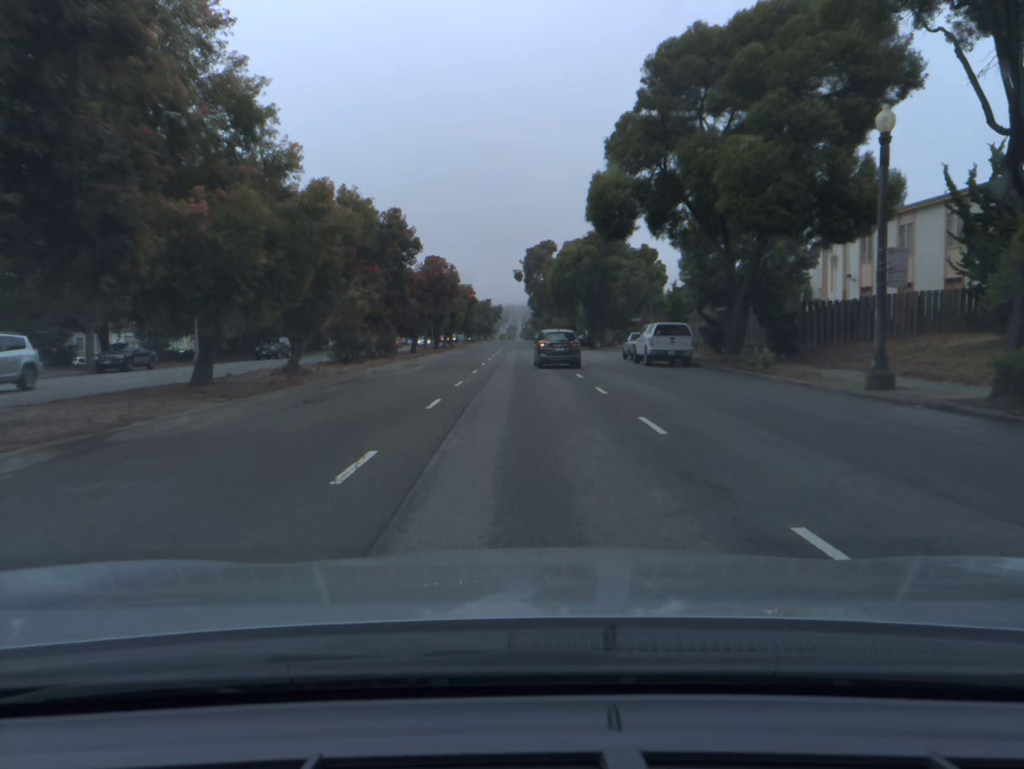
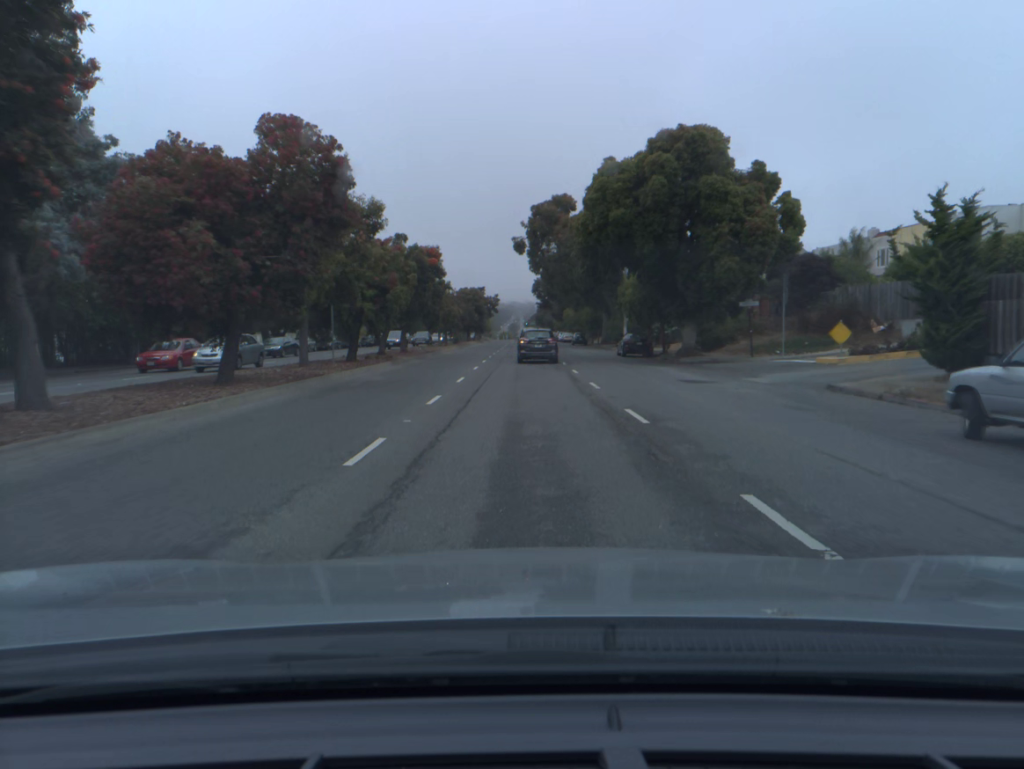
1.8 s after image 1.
(0.0, +35.6) m; 0°
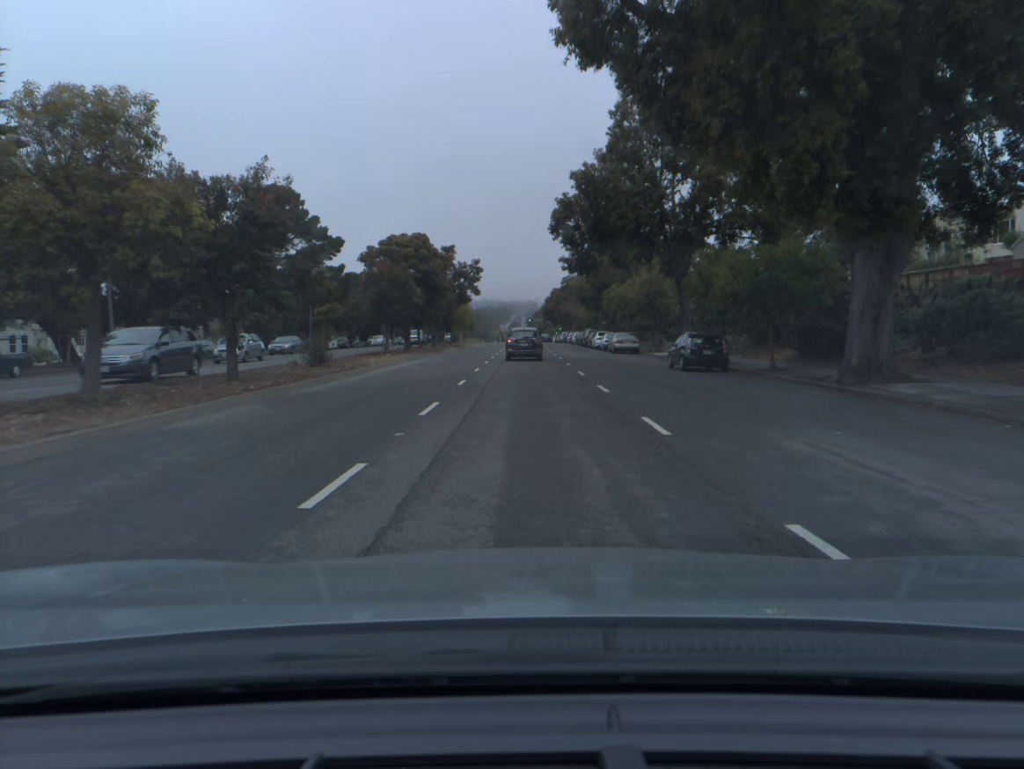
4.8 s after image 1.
(-0.1, +59.7) m; 0°
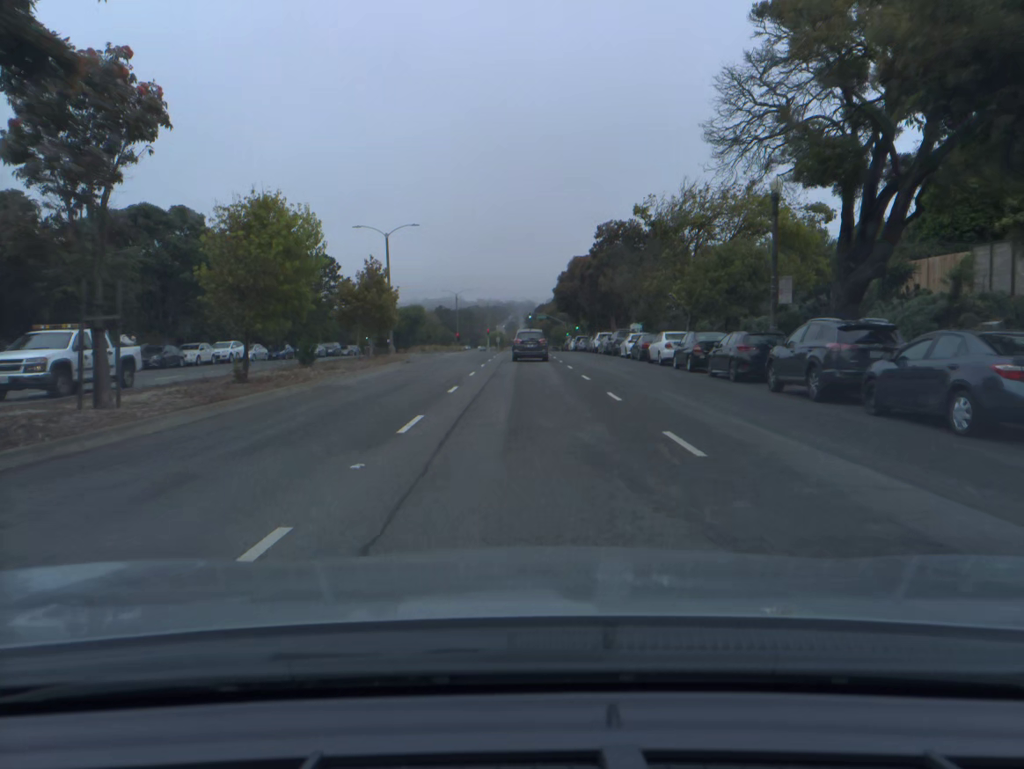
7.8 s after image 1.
(0.0, +60.4) m; 0°
